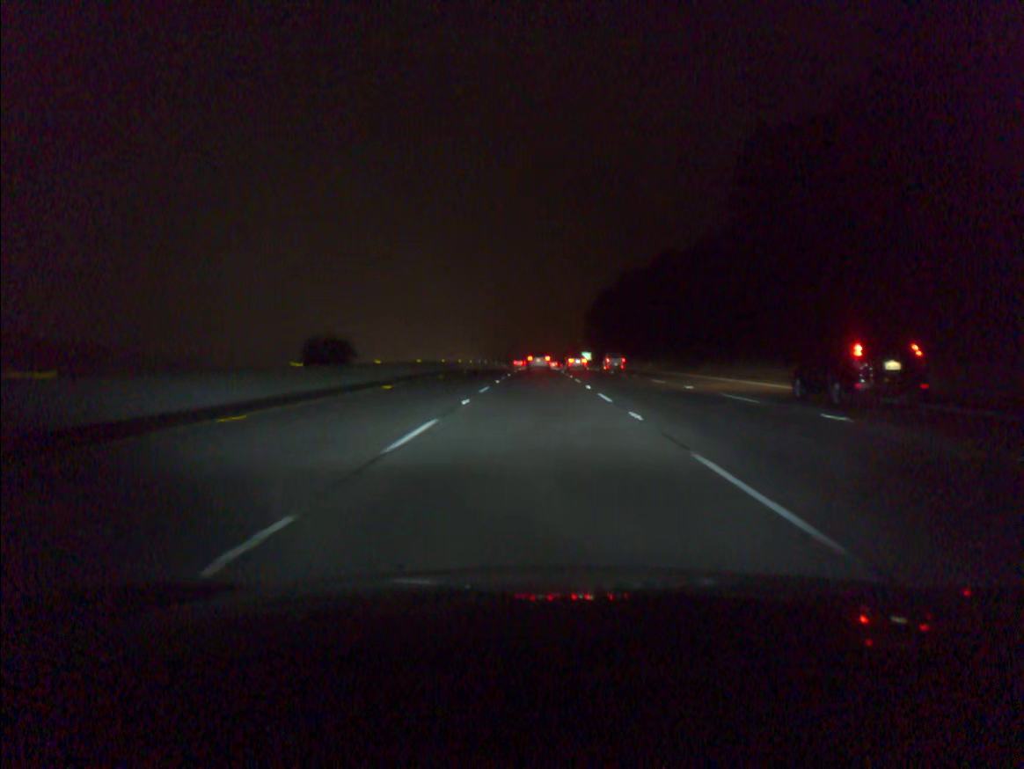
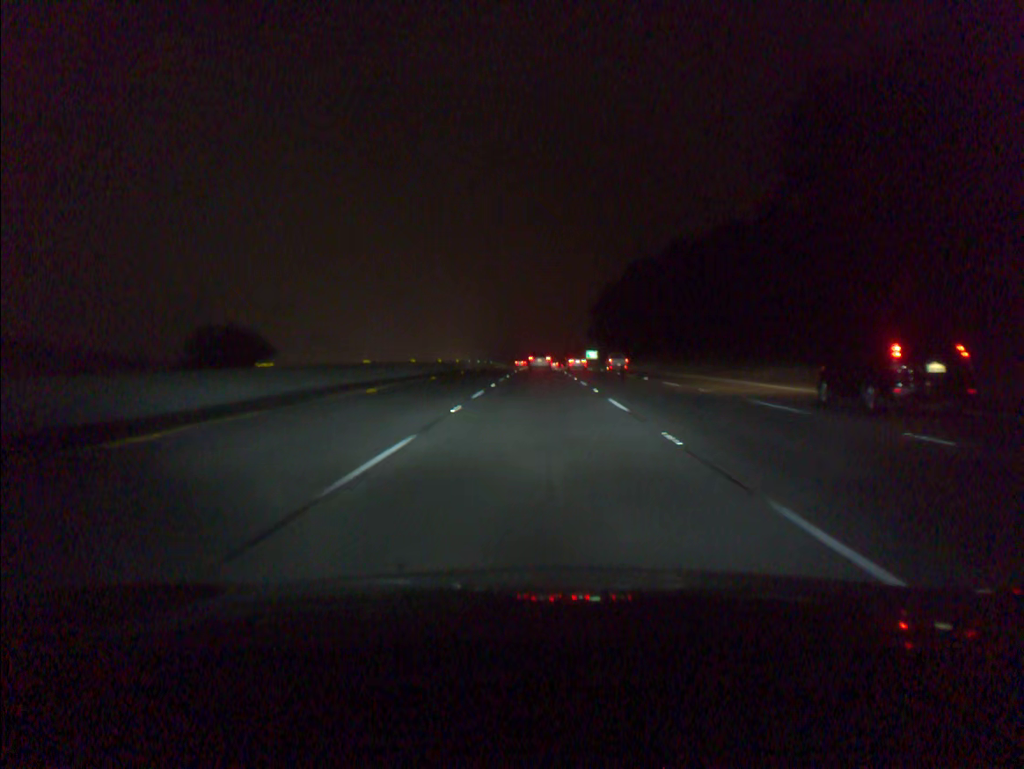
(0.0, +17.6) m; 0°
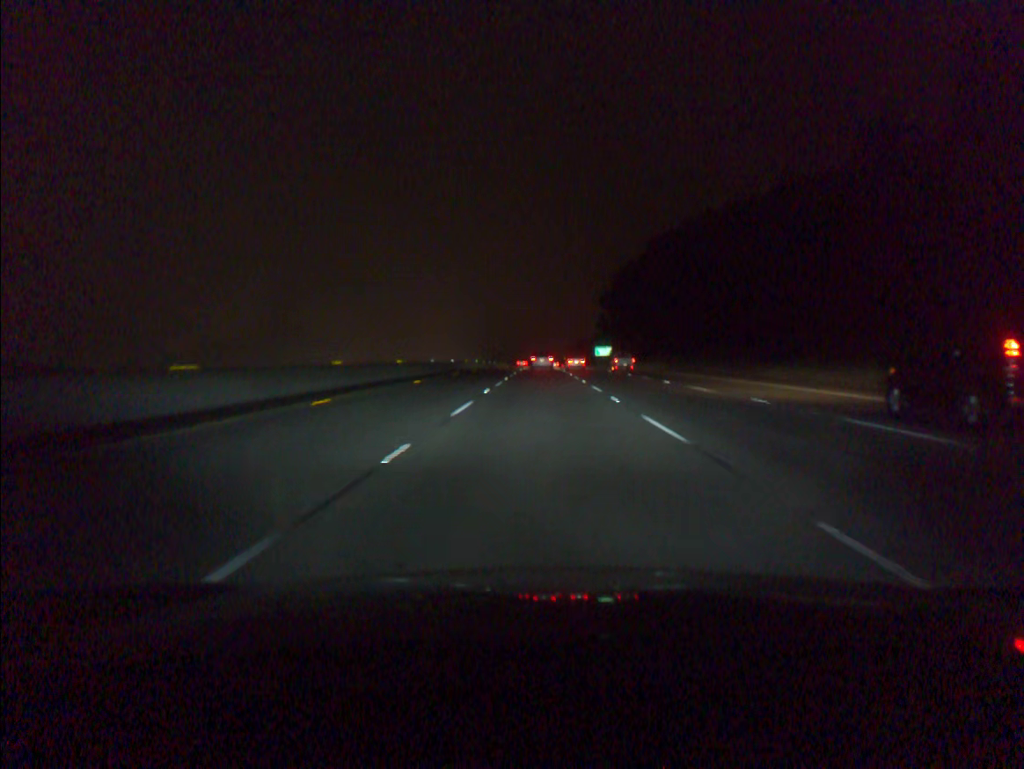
(0.0, +35.3) m; 0°
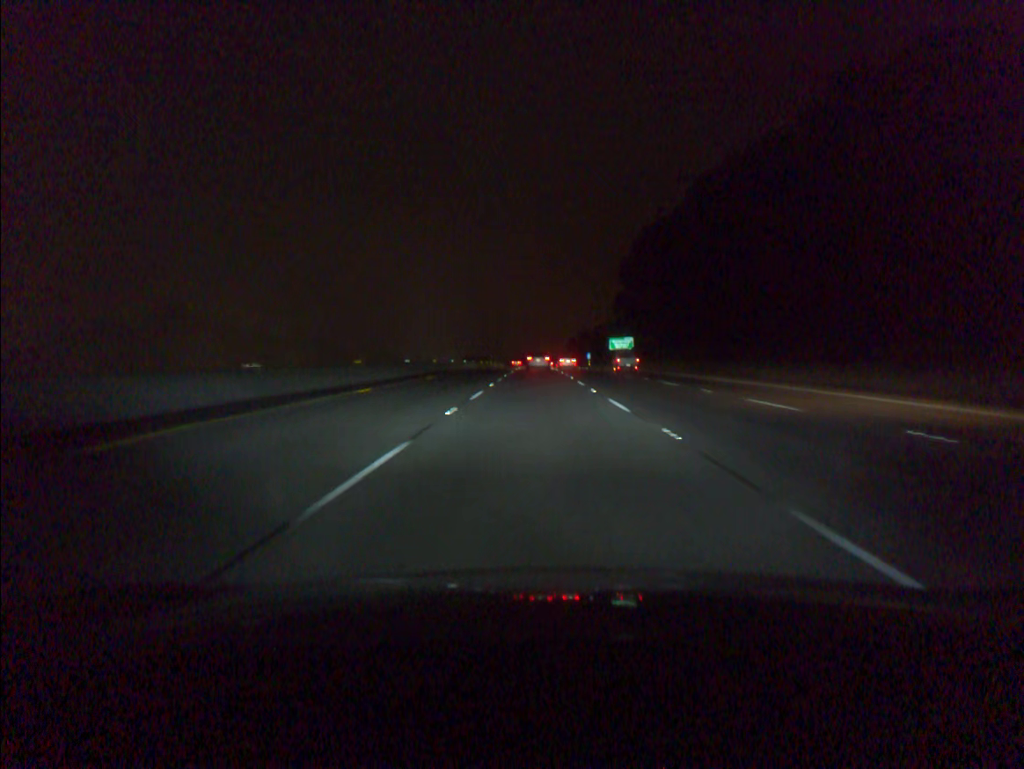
(+0.1, +53.0) m; 0°
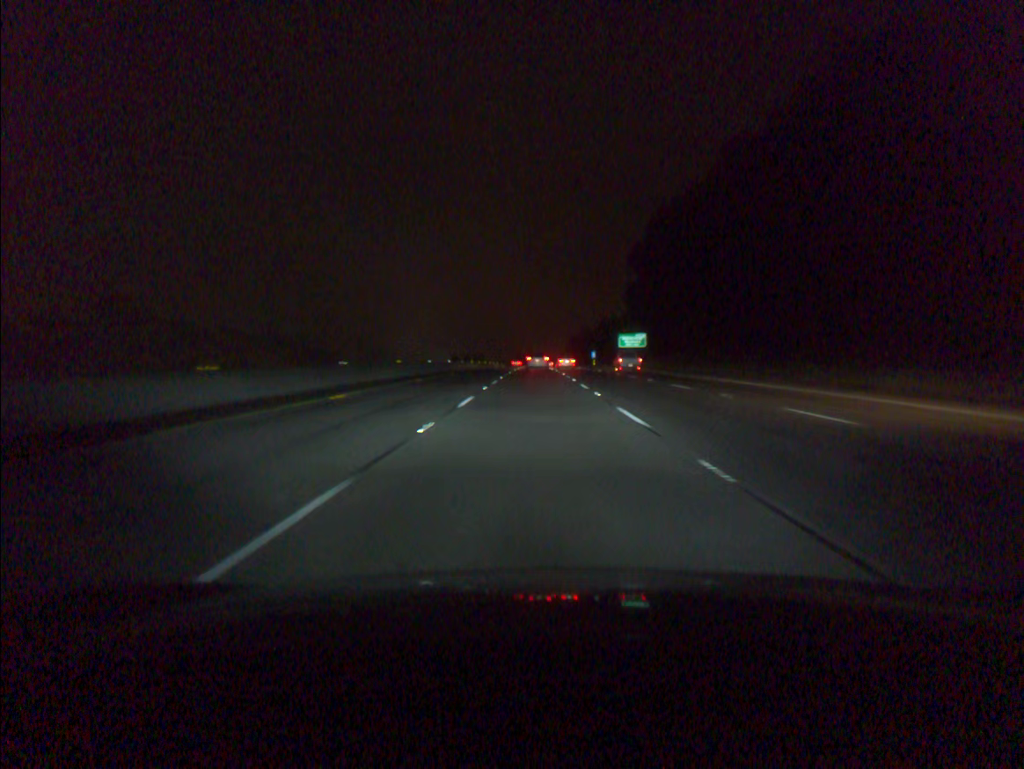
(0.0, +17.6) m; 0°
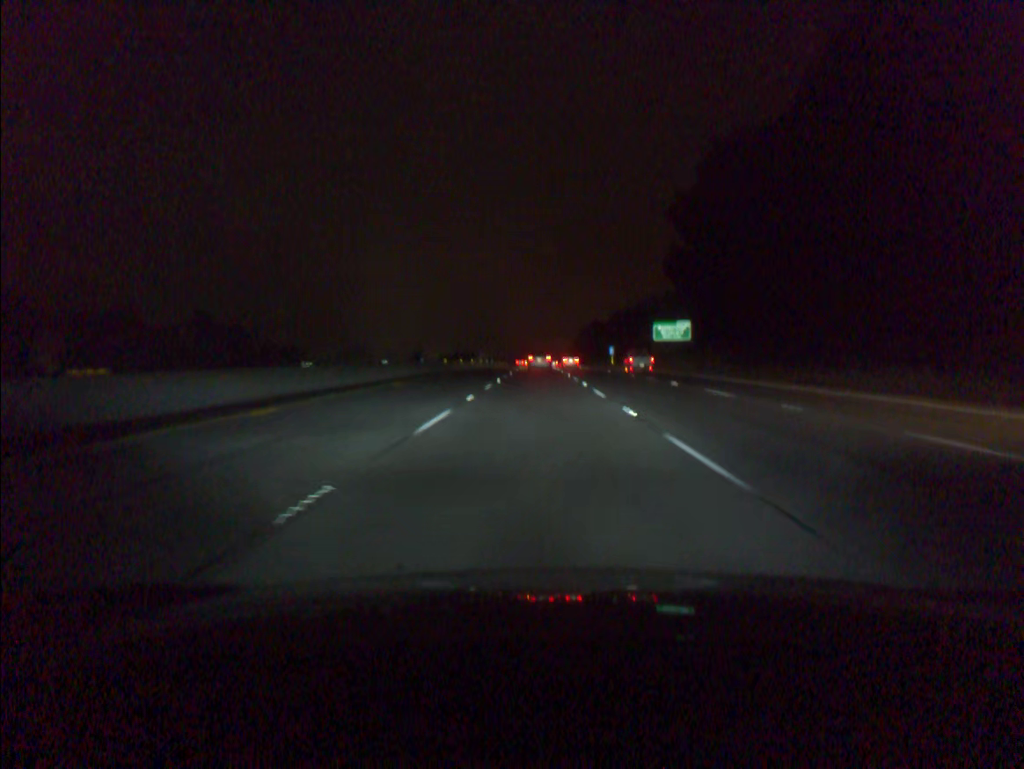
(-0.1, +35.2) m; 0°
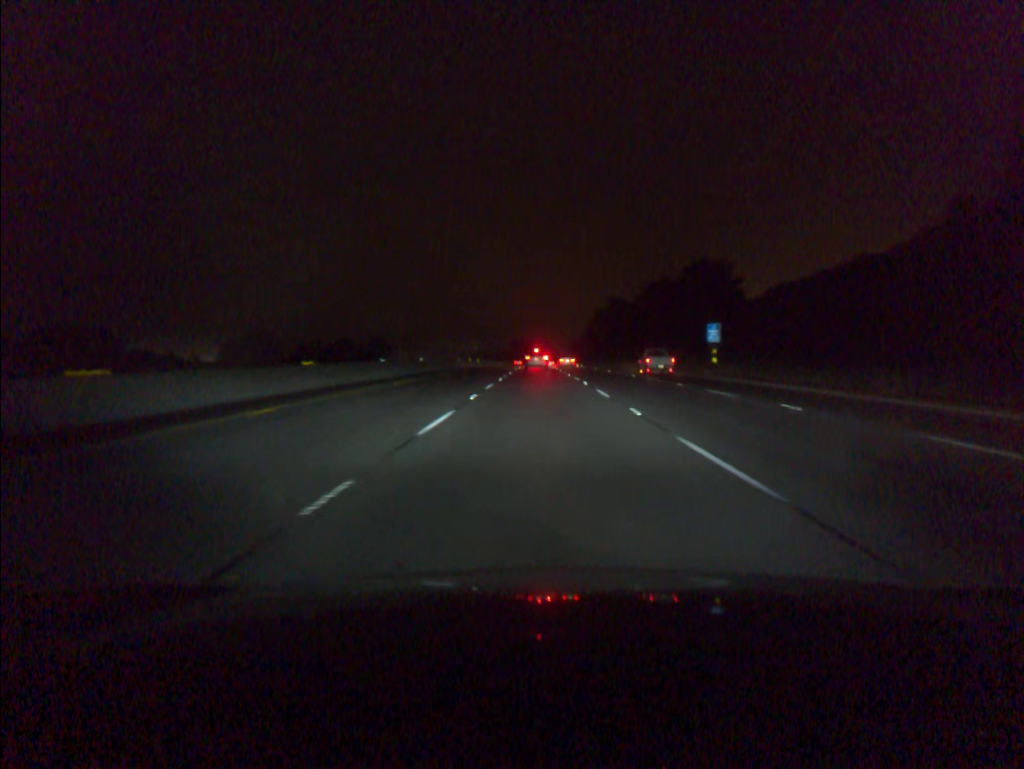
(-0.1, +88.2) m; 0°
